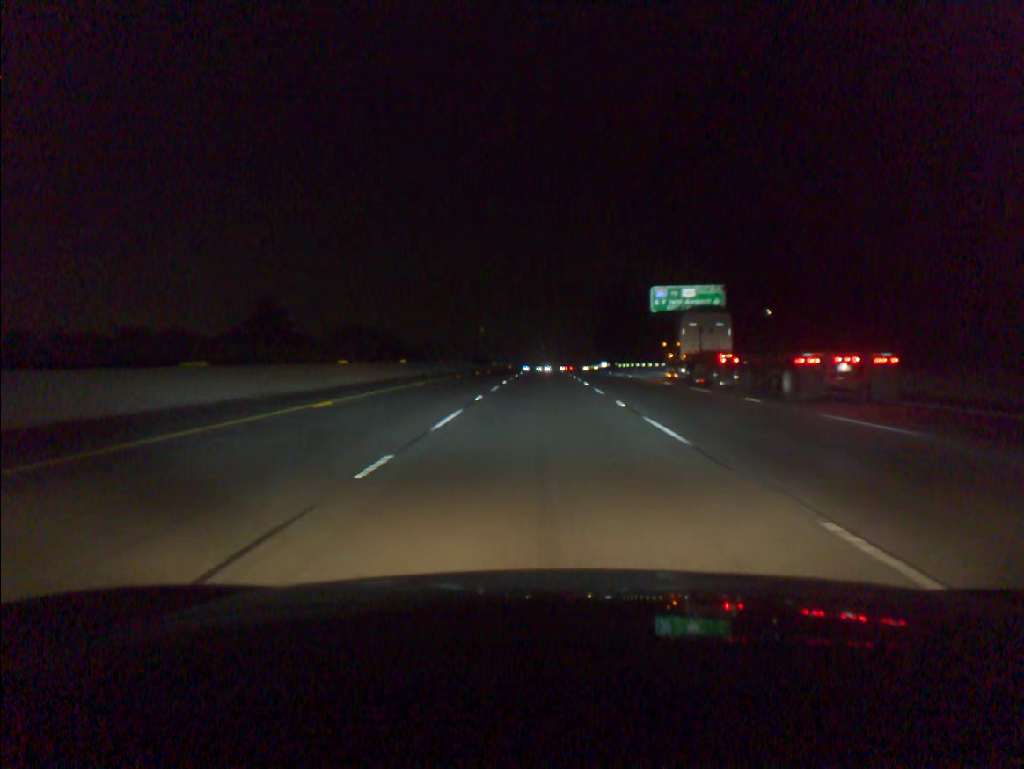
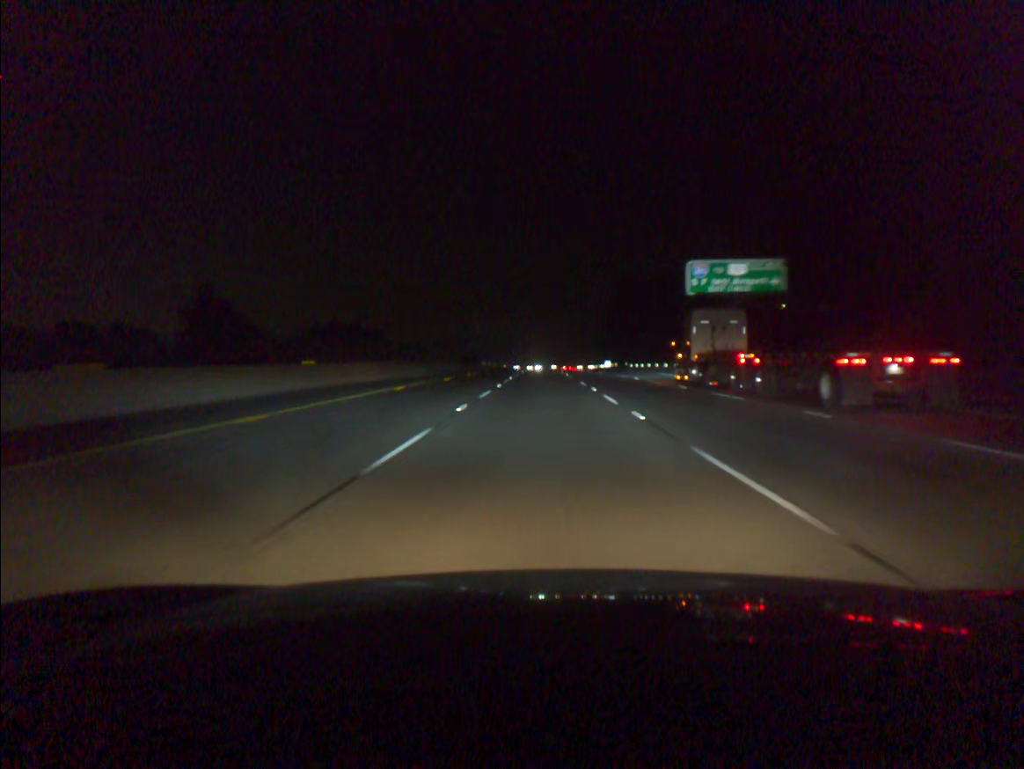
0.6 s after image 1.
(0.0, +19.3) m; 0°
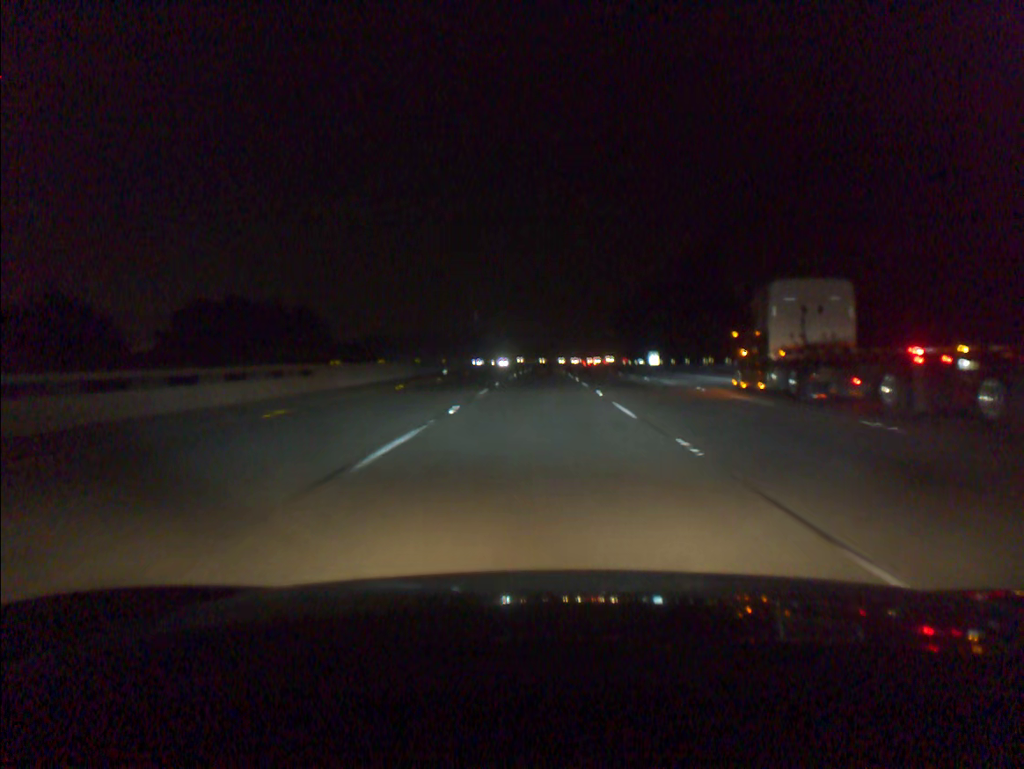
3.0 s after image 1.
(0.0, +76.9) m; 0°
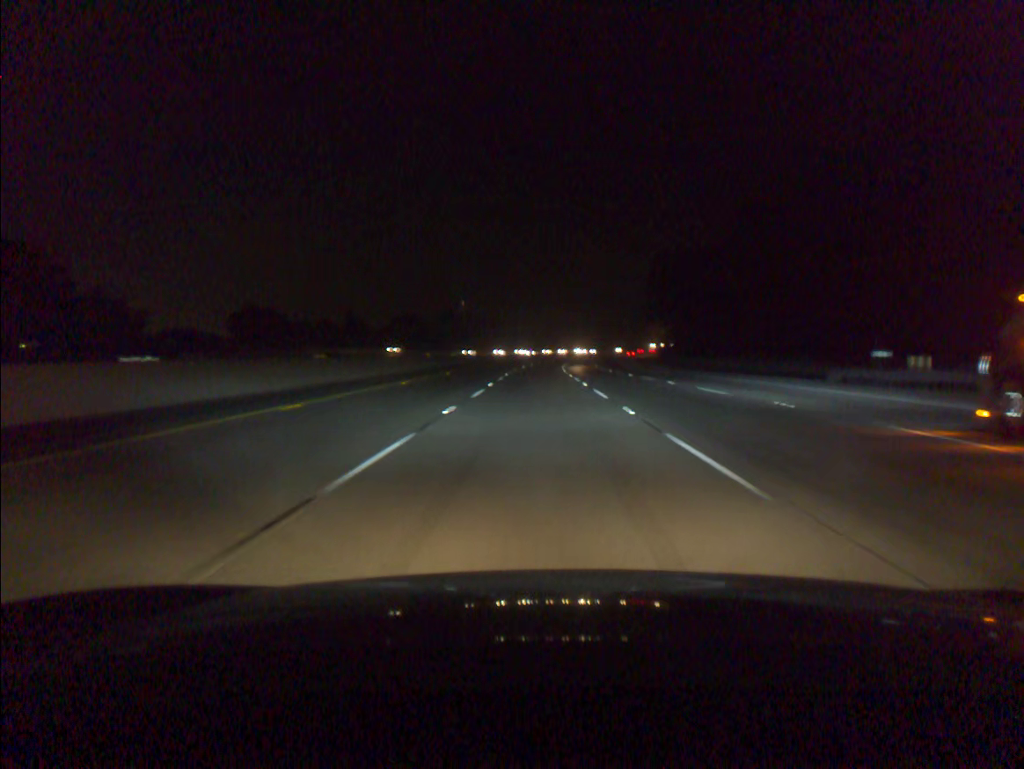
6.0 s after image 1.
(+0.1, +96.1) m; 0°
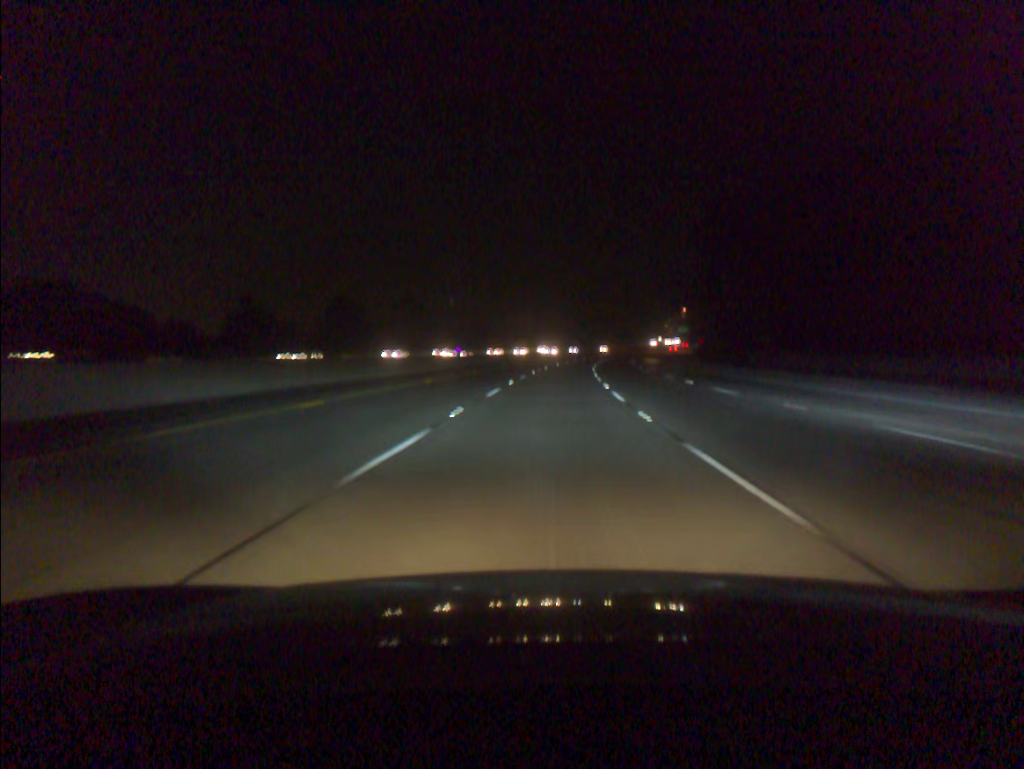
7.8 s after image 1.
(0.0, +57.8) m; 0°
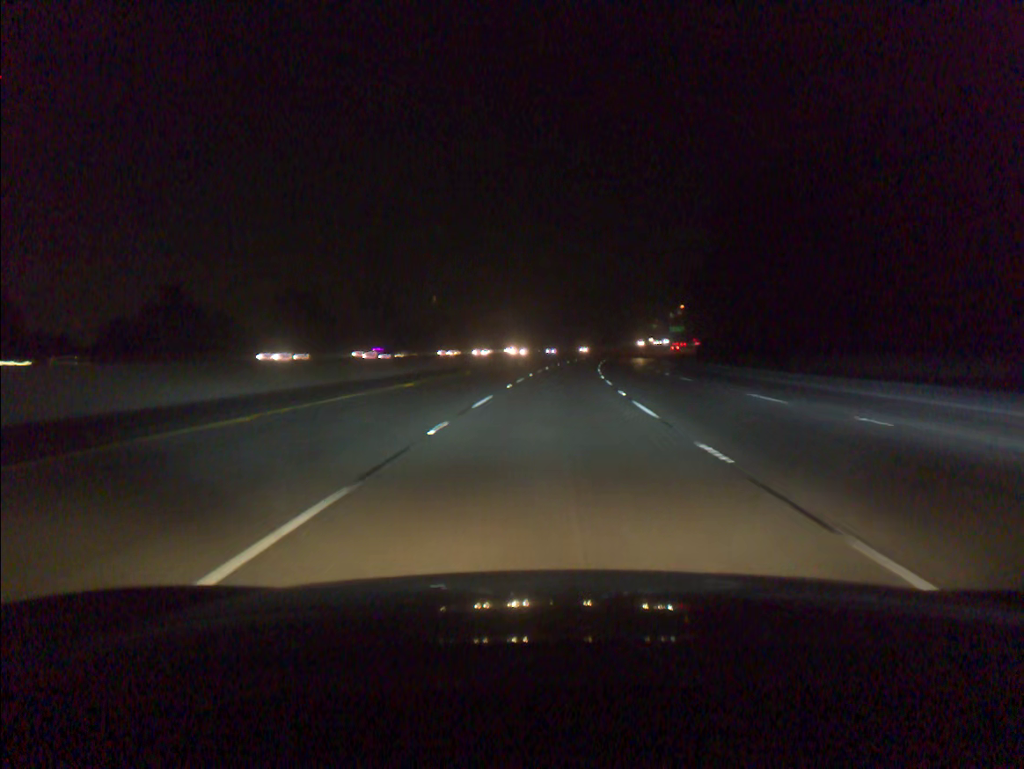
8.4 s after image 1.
(+0.1, +19.3) m; +1°
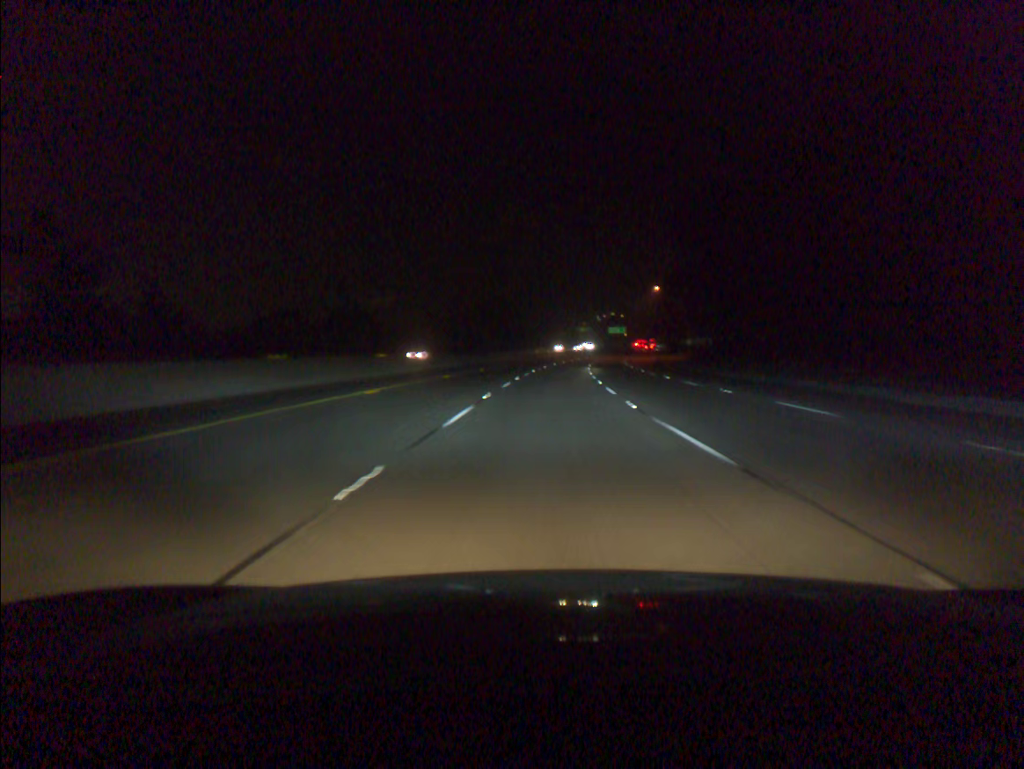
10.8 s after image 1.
(+3.8, +77.0) m; +6°
